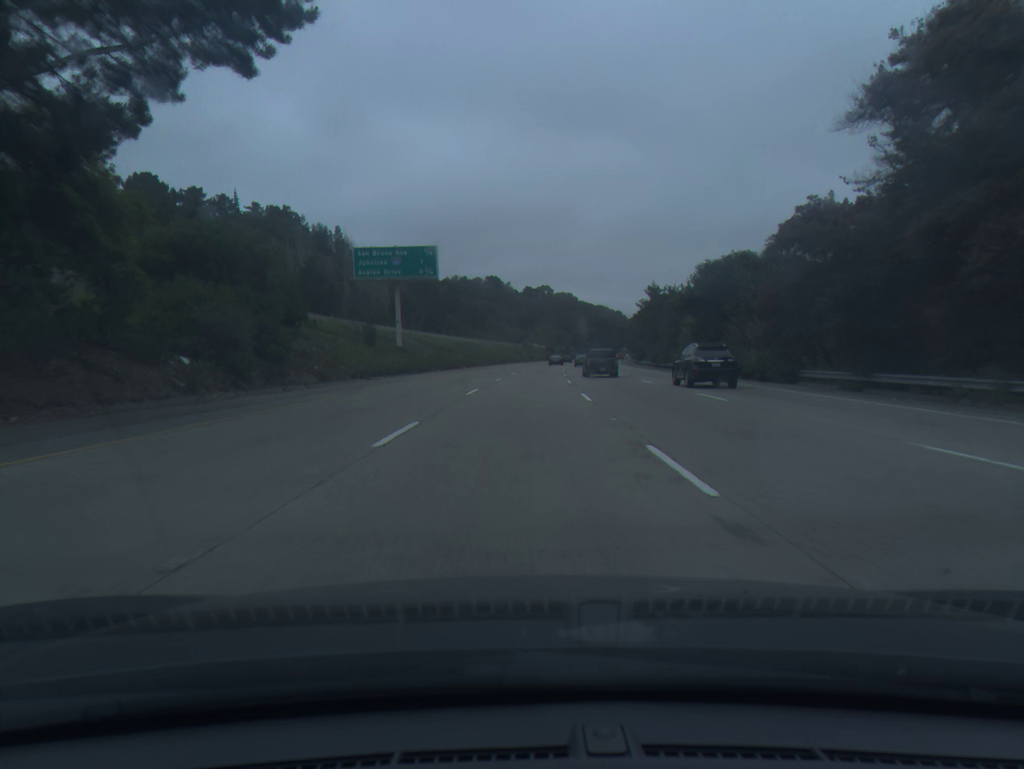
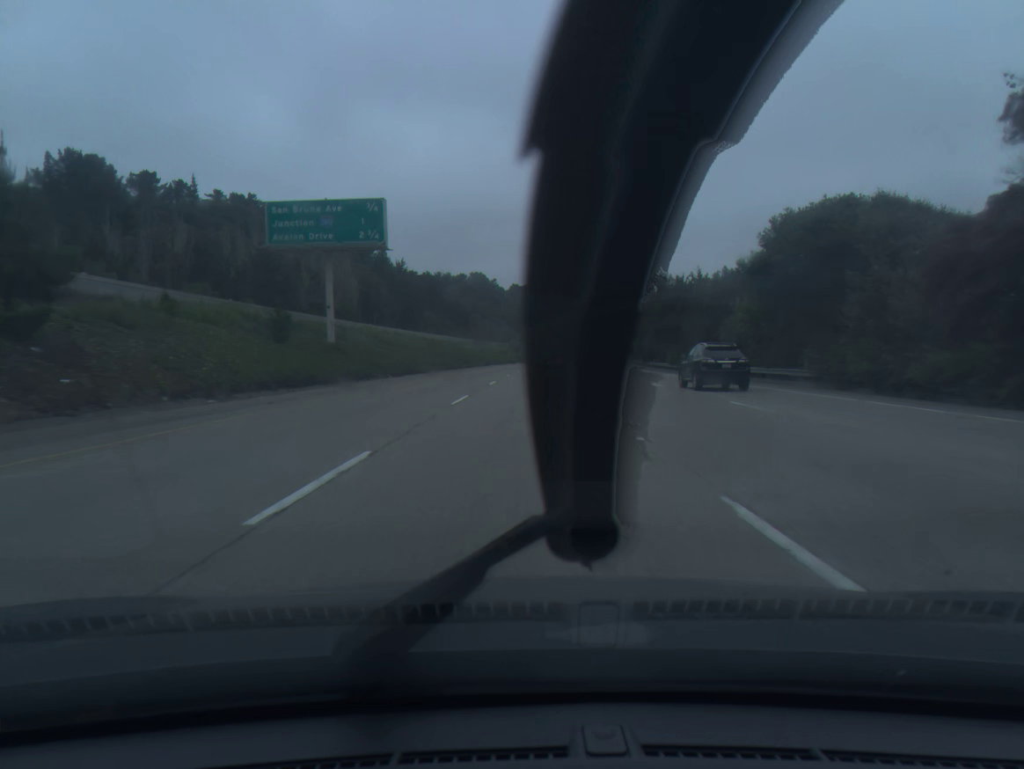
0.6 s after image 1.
(+0.1, +18.9) m; +1°
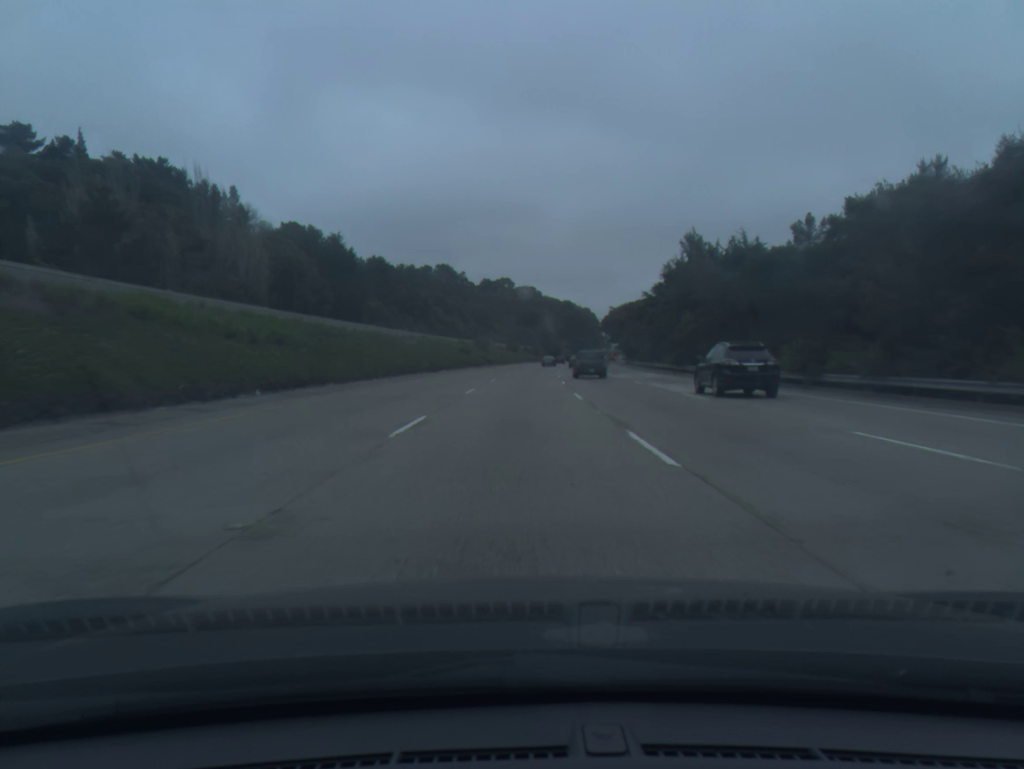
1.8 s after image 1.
(+0.6, +37.7) m; +2°
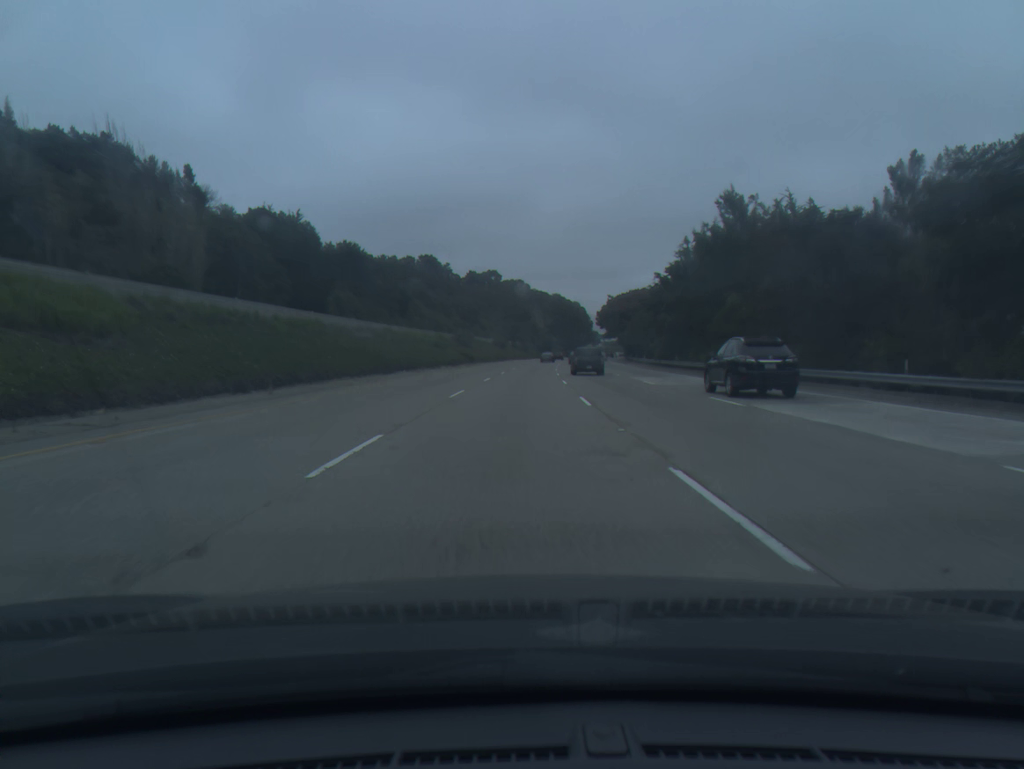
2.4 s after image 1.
(+0.1, +18.9) m; +1°
